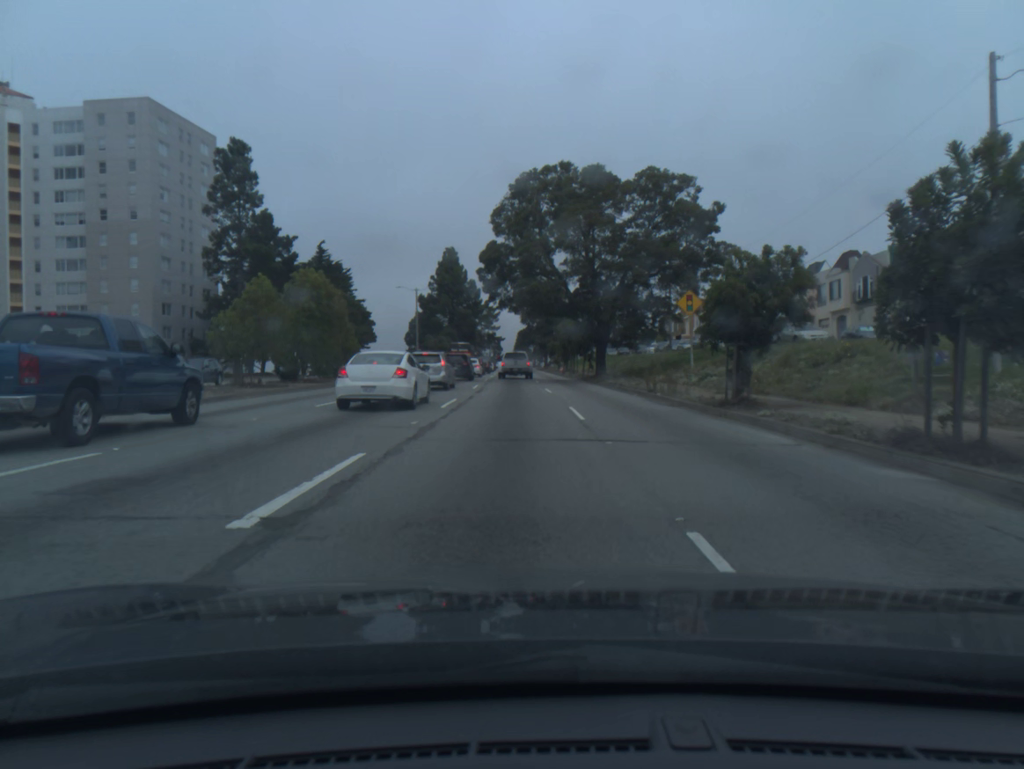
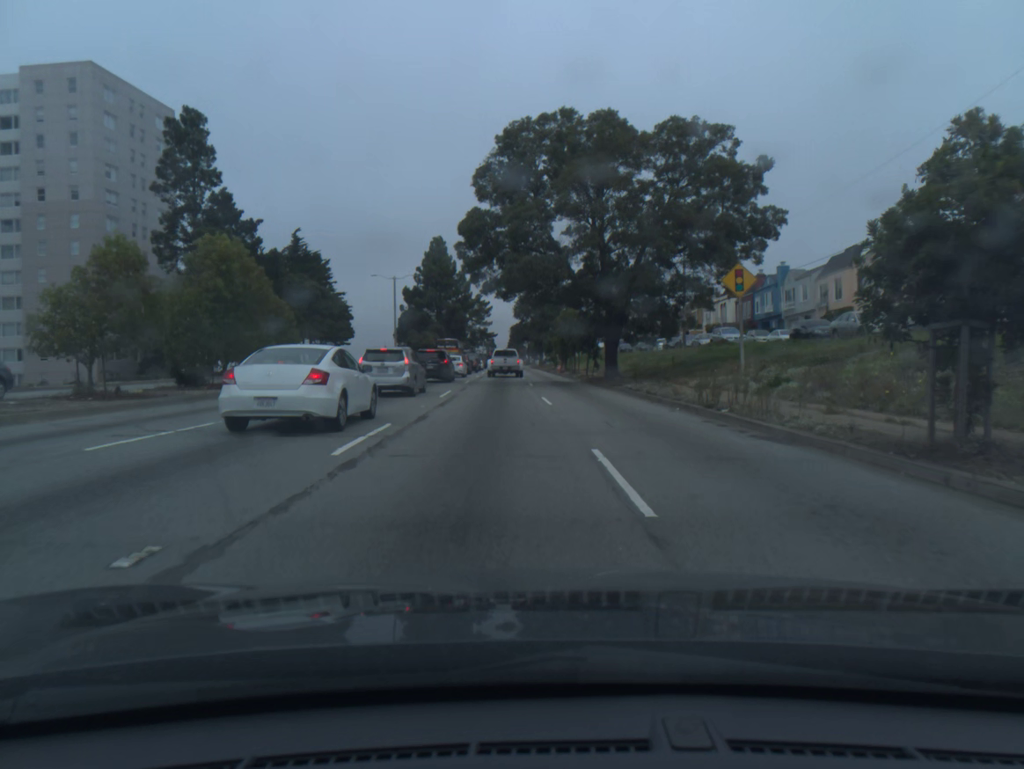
(0.0, +10.0) m; 0°
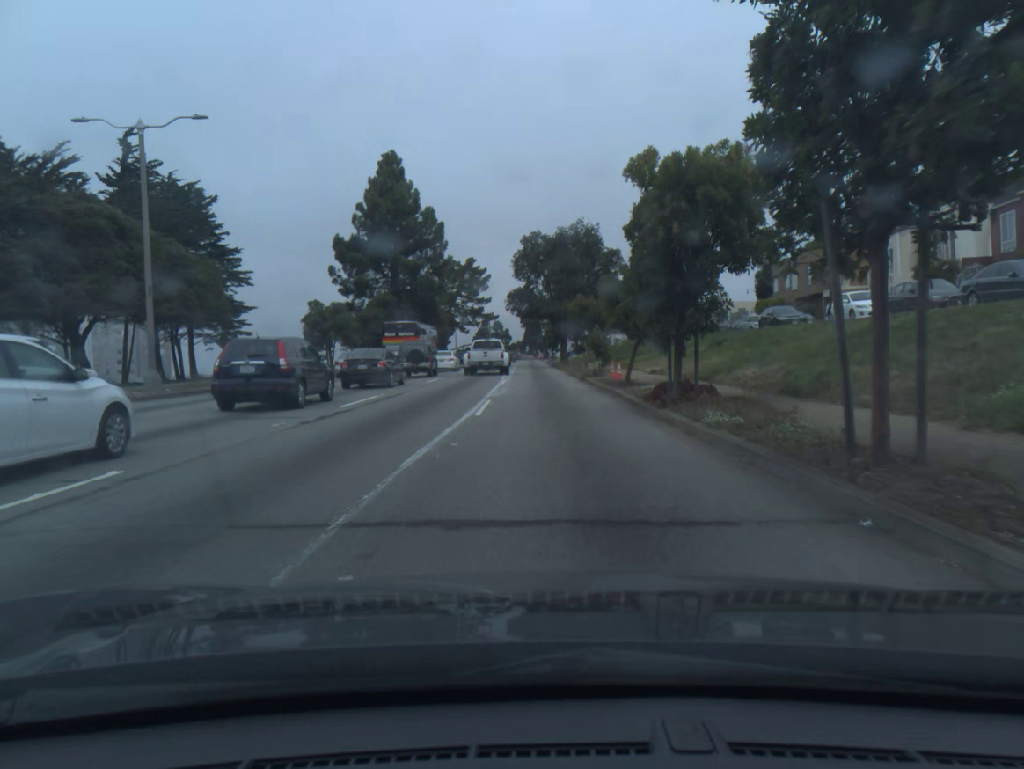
(+0.2, +50.5) m; -1°
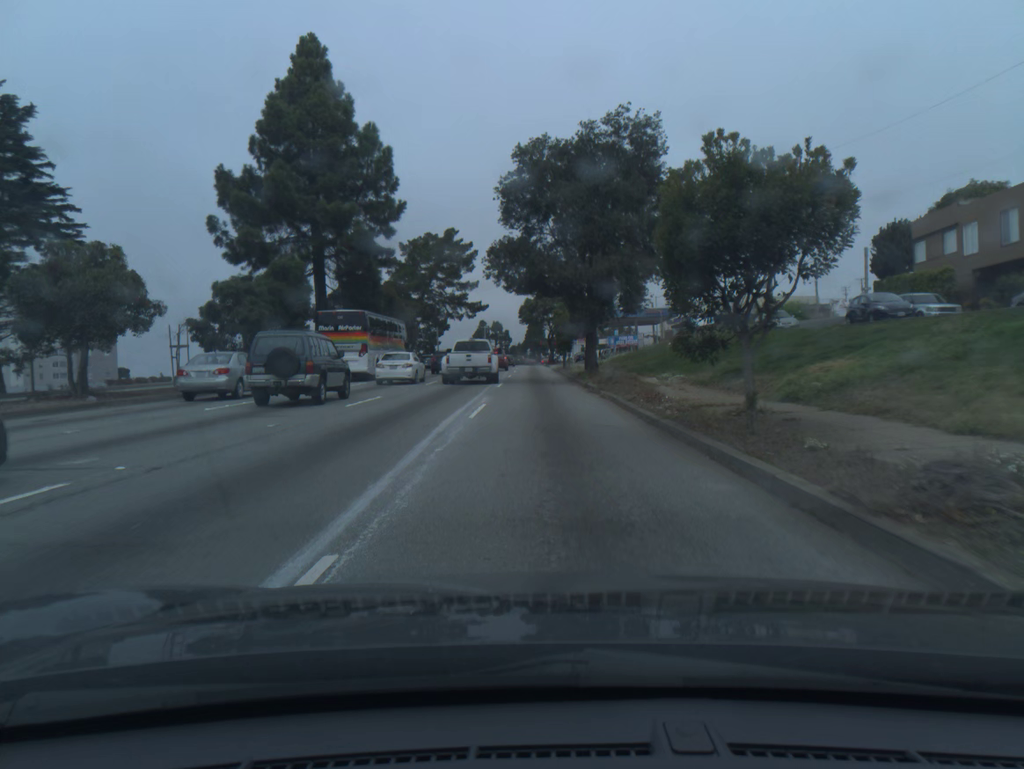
(-0.1, +29.4) m; 0°
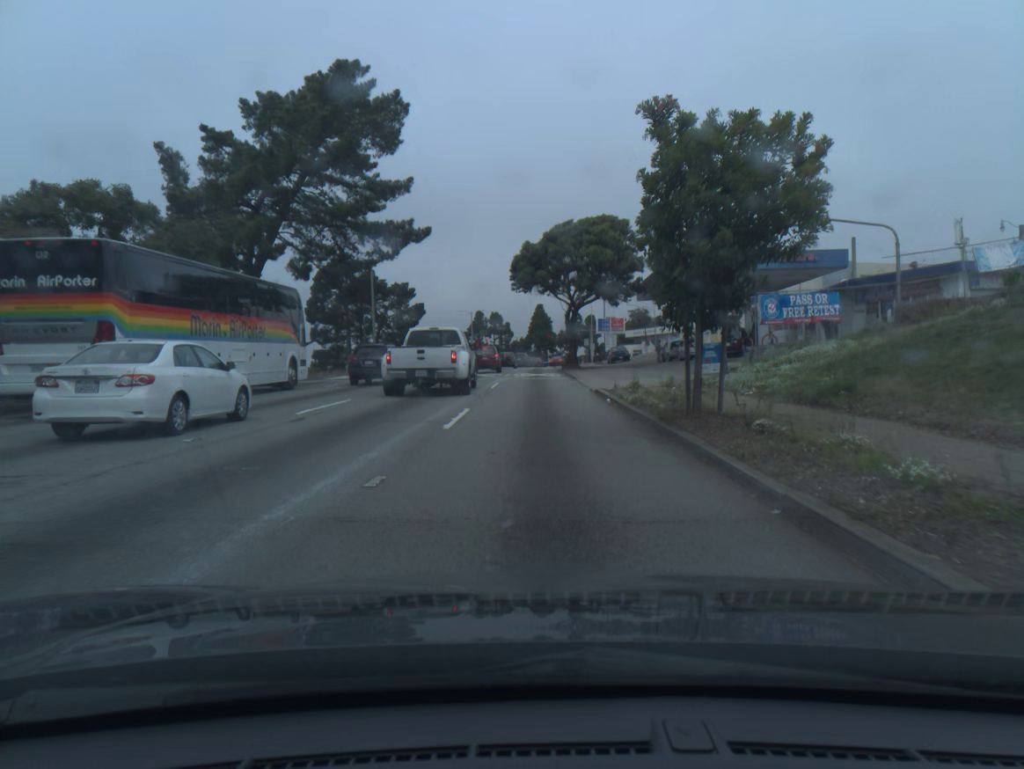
(-0.1, +47.0) m; 0°
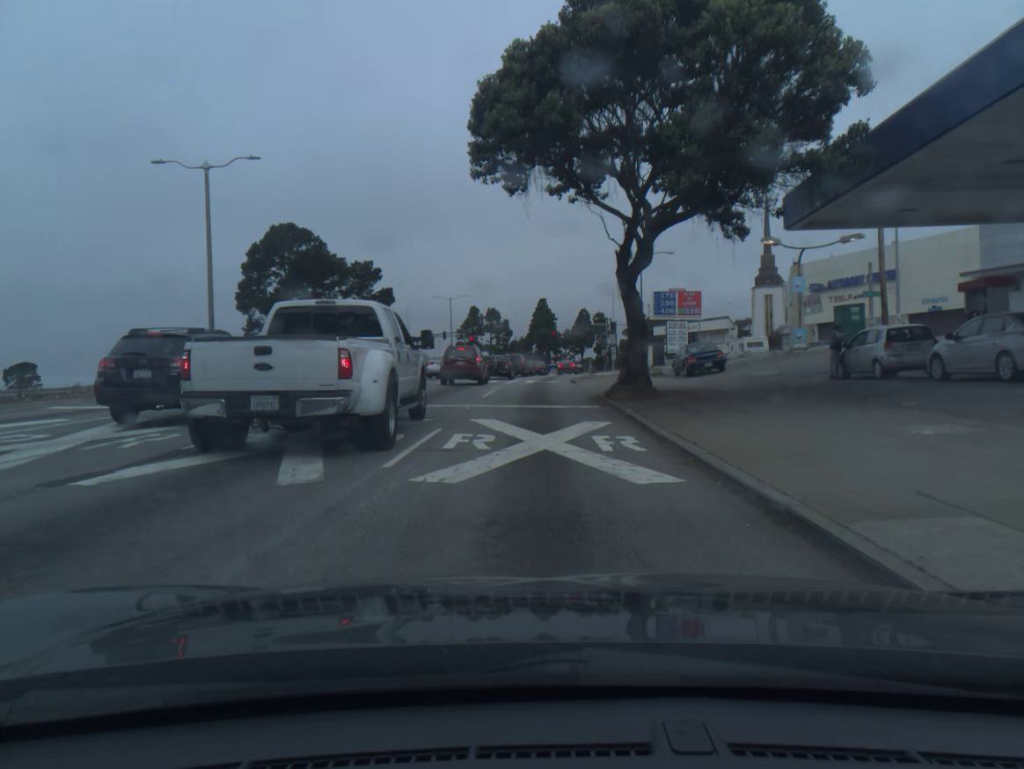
(0.0, +33.9) m; 0°
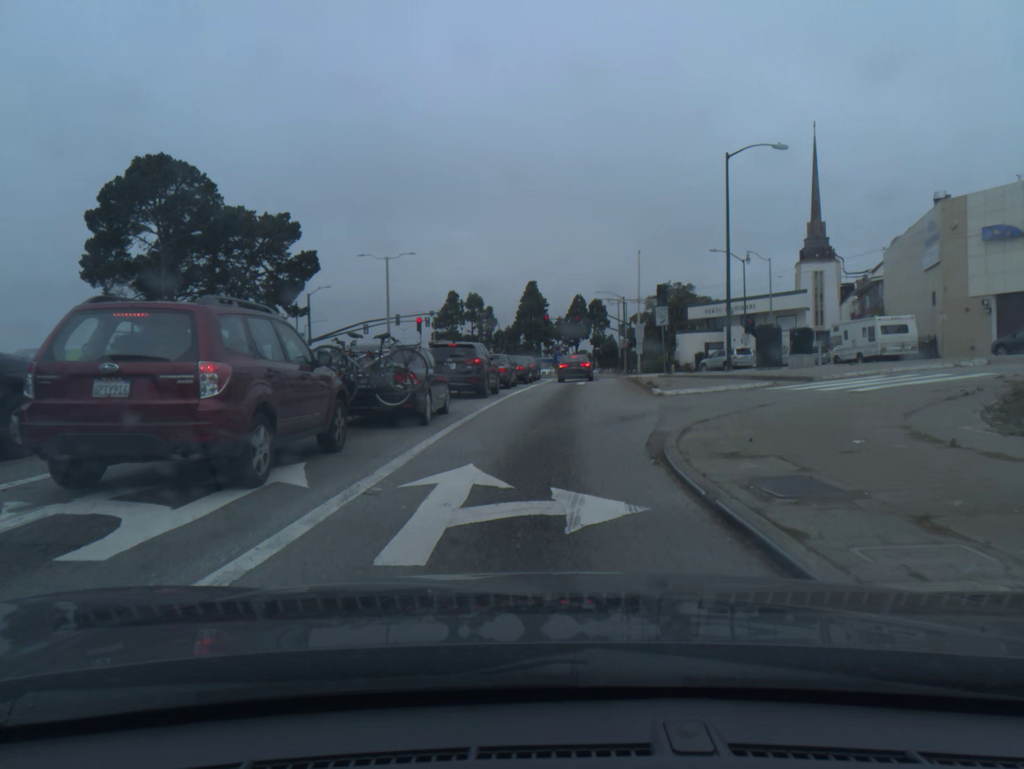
(+0.3, +33.6) m; 0°
